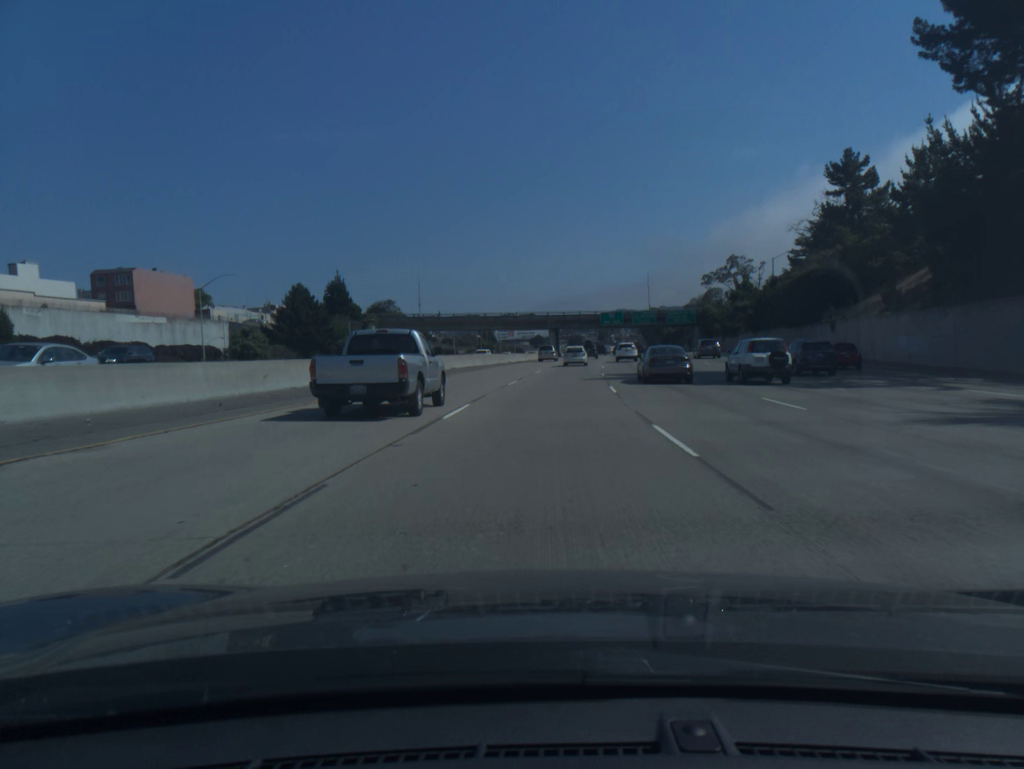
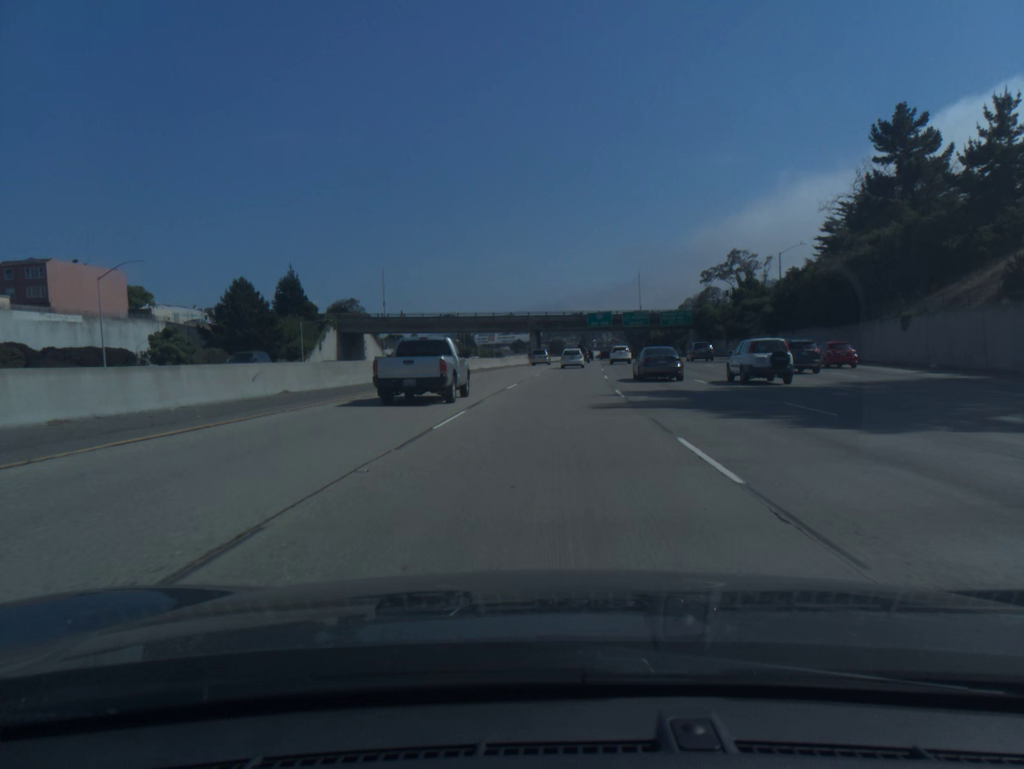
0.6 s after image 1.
(+0.2, +16.4) m; +1°
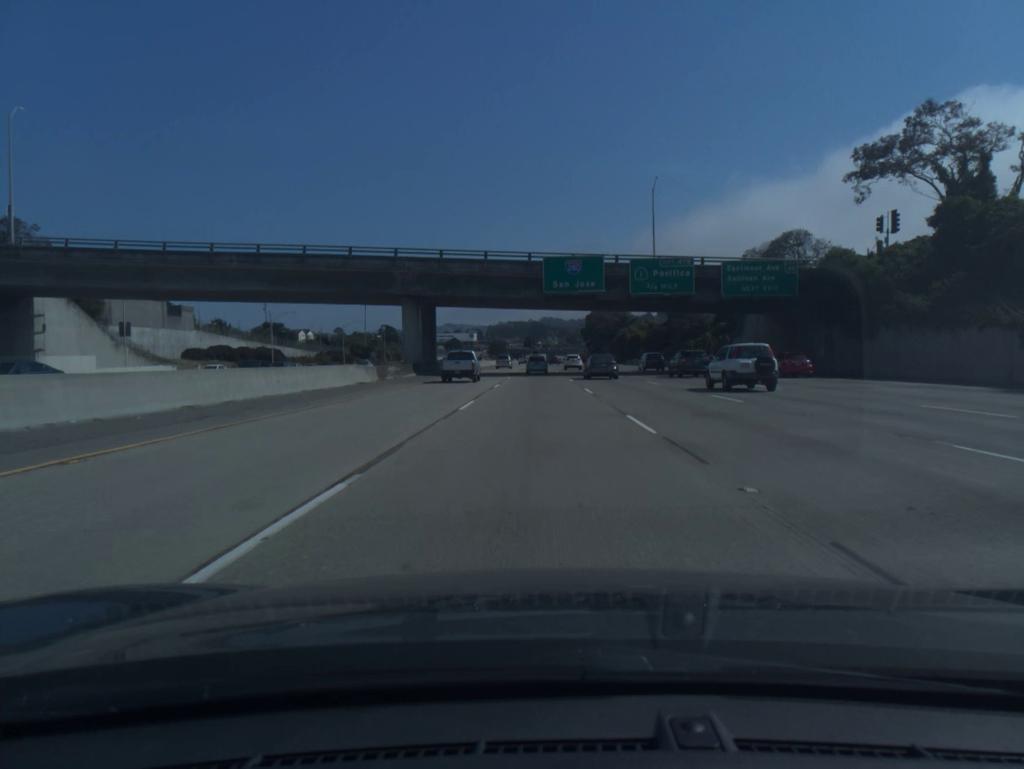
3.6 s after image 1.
(+4.2, +82.2) m; +4°
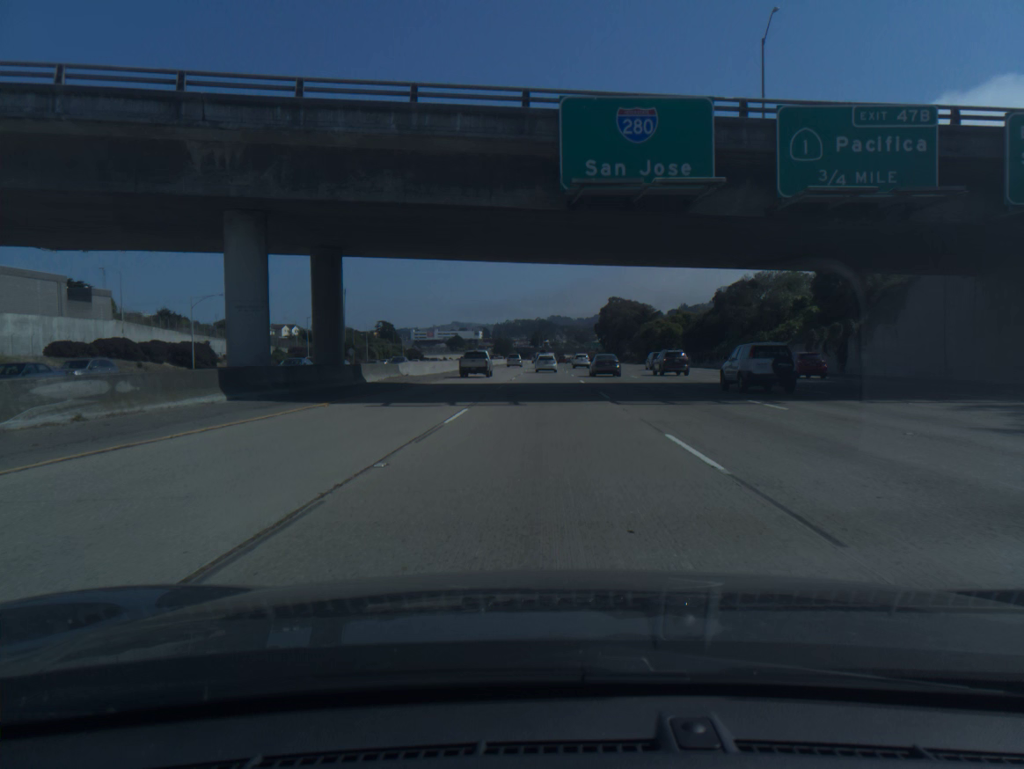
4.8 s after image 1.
(-0.1, +33.4) m; 0°
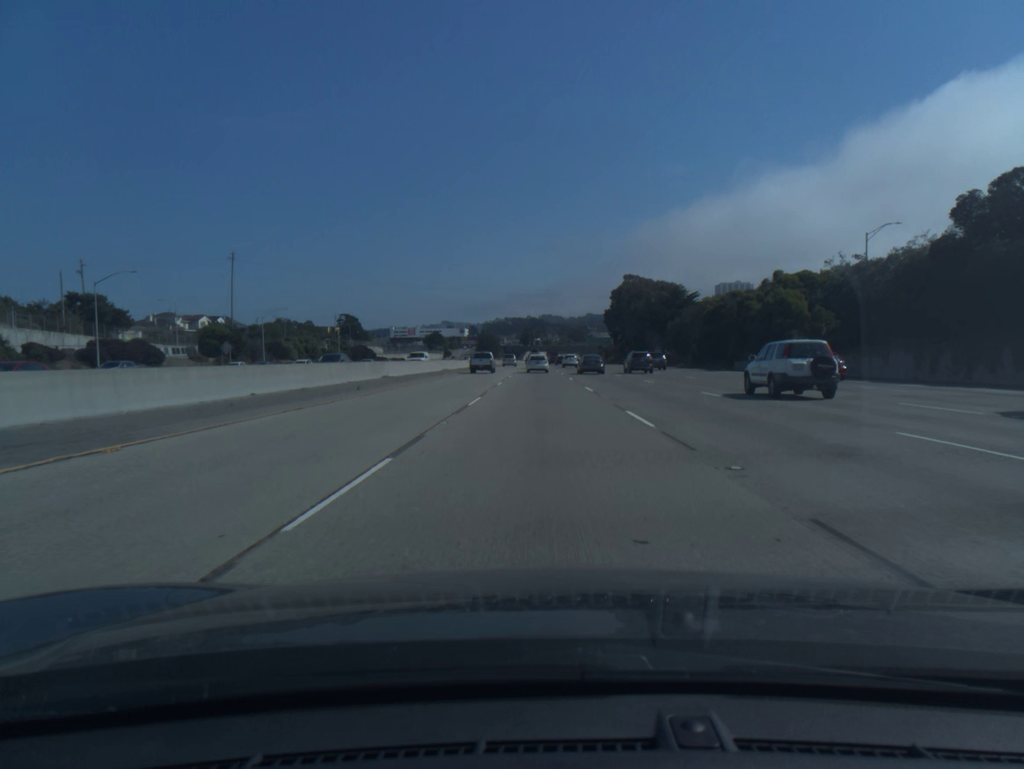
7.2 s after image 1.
(+0.2, +67.9) m; +1°
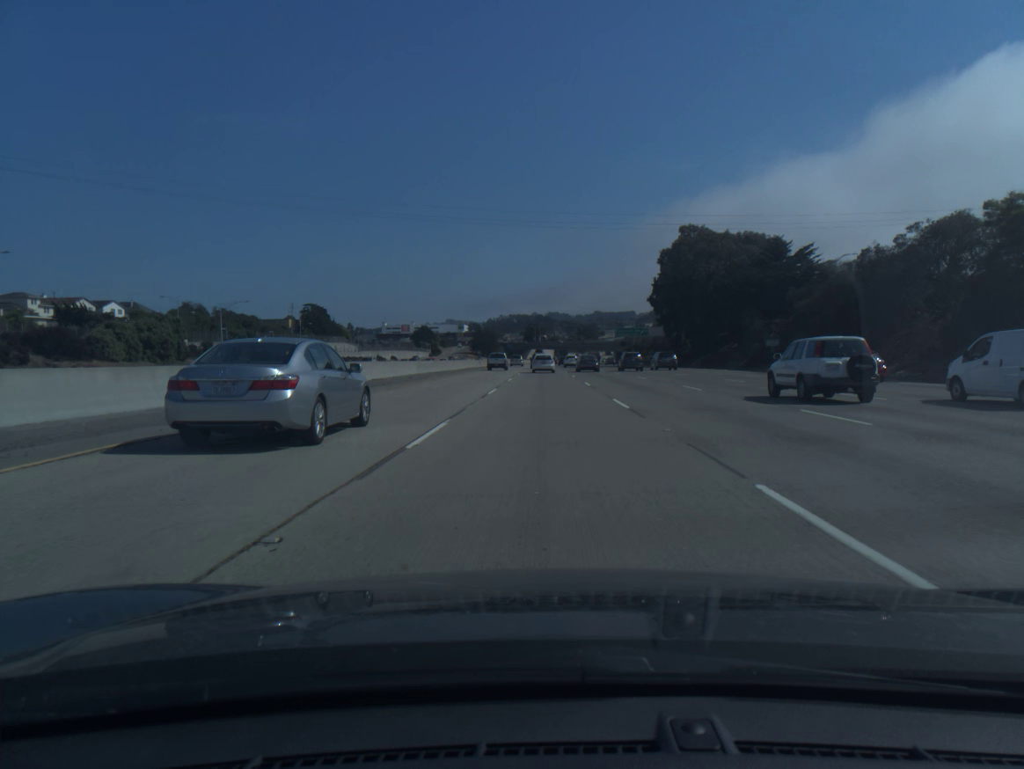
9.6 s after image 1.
(-0.3, +68.1) m; 0°
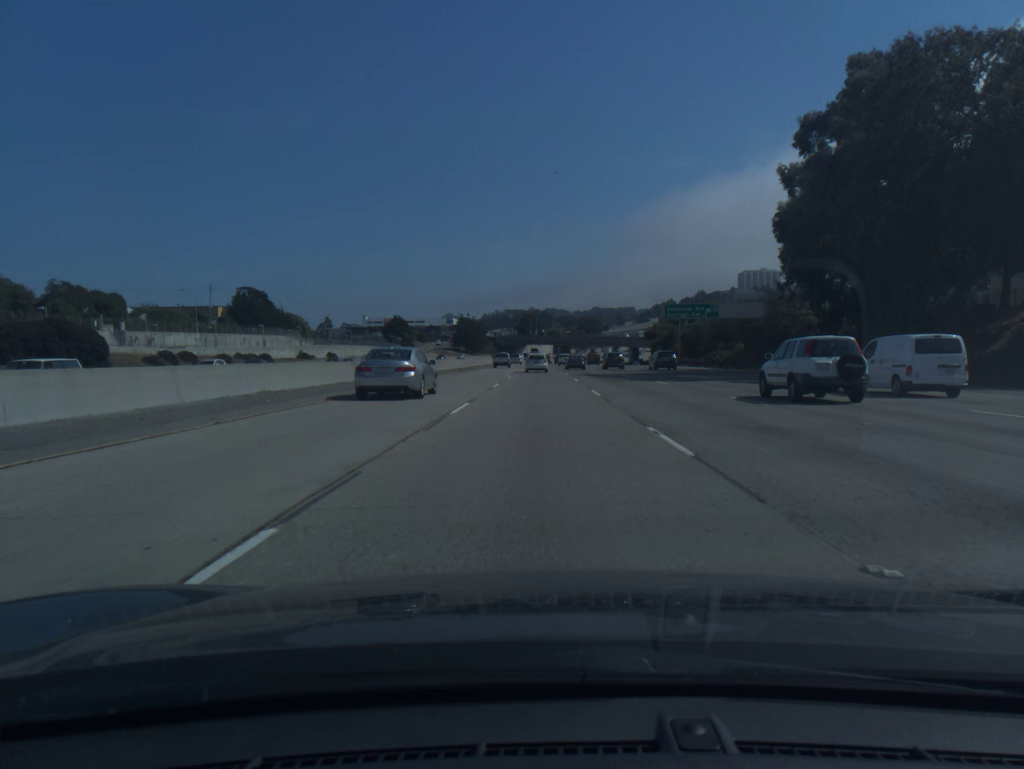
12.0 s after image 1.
(+0.2, +67.4) m; 0°
